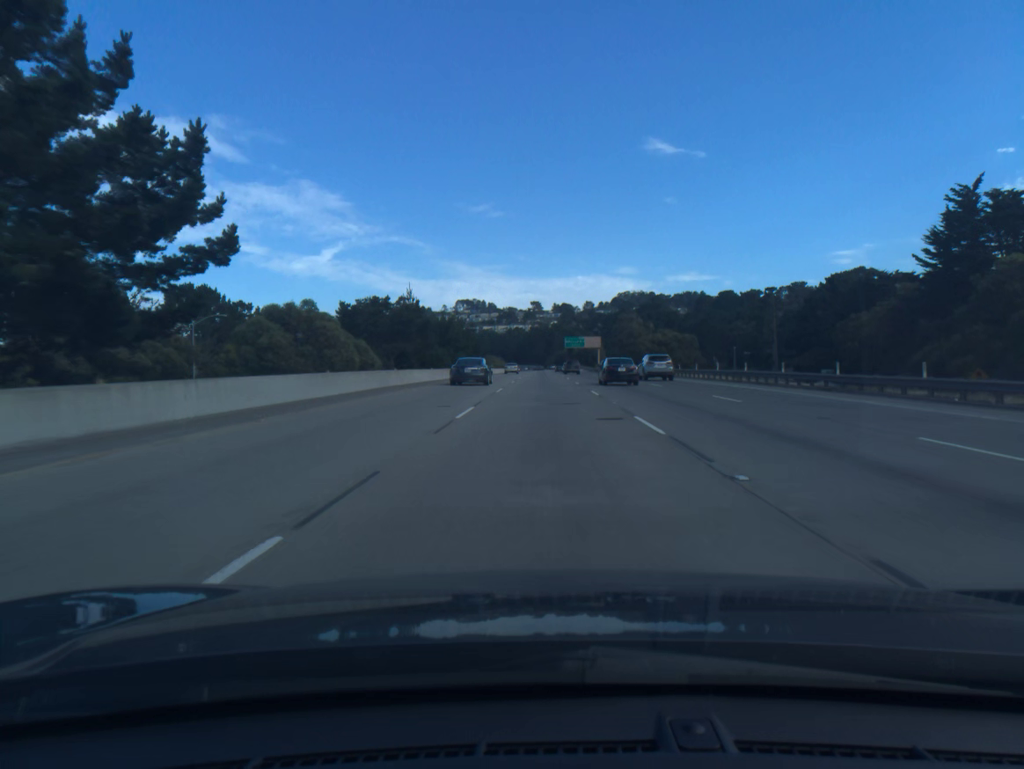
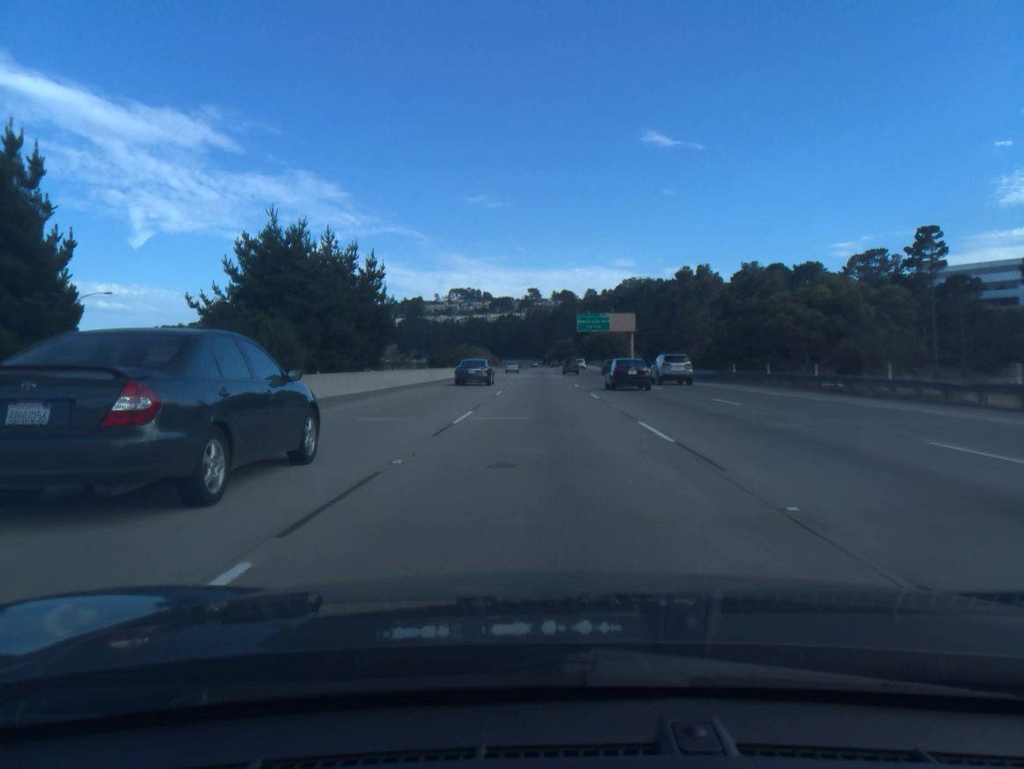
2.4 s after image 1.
(+0.1, +73.9) m; 0°
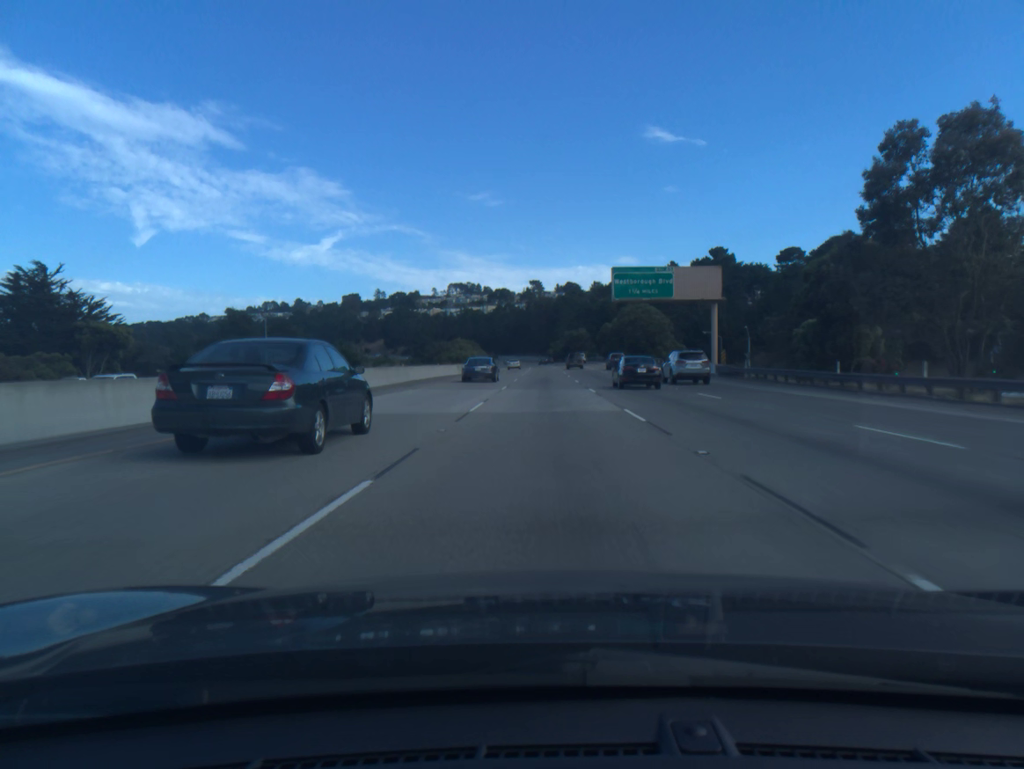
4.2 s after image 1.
(-0.1, +55.5) m; 0°
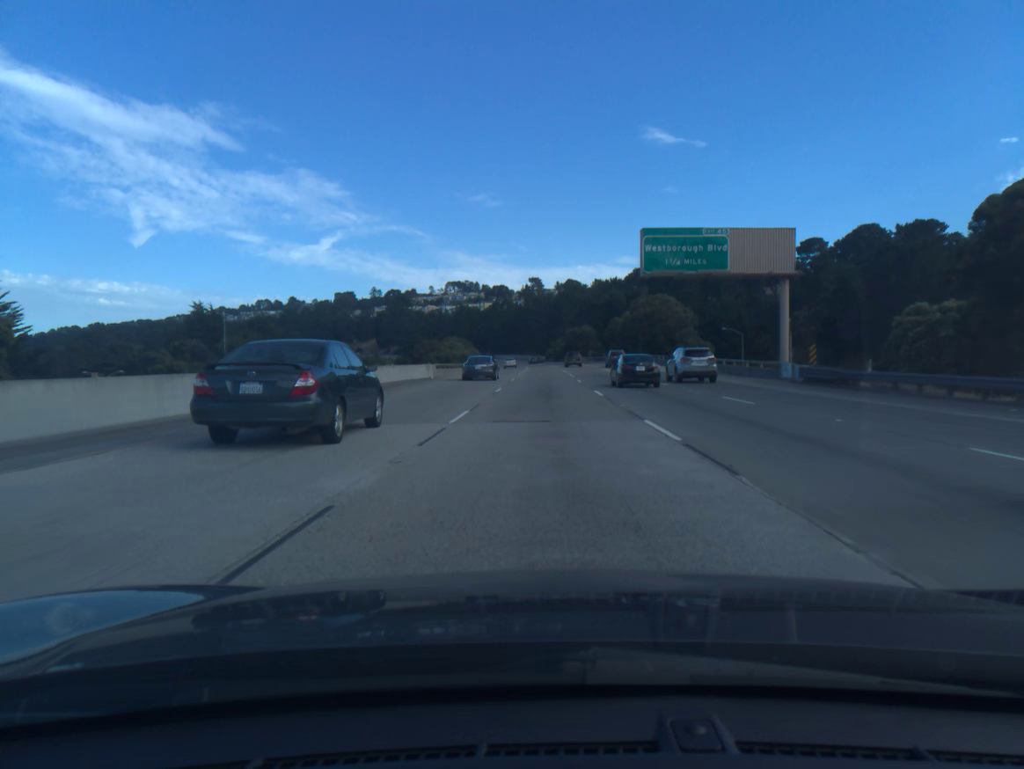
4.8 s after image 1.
(0.0, +18.5) m; 0°
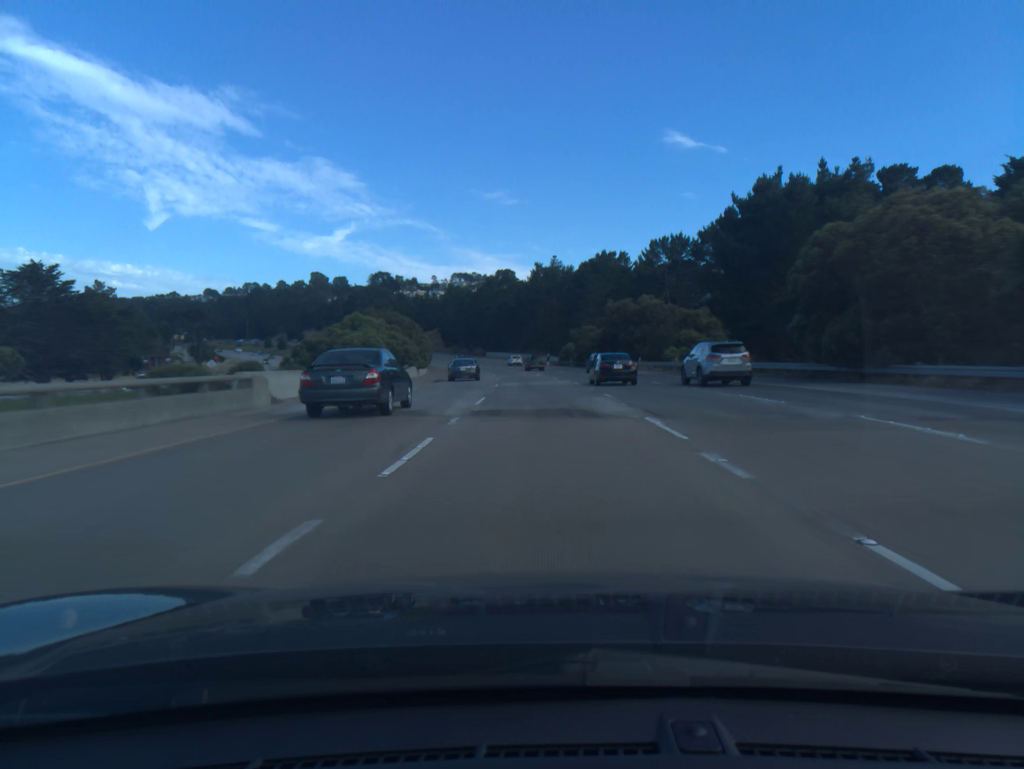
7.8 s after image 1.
(-0.2, +92.0) m; -1°
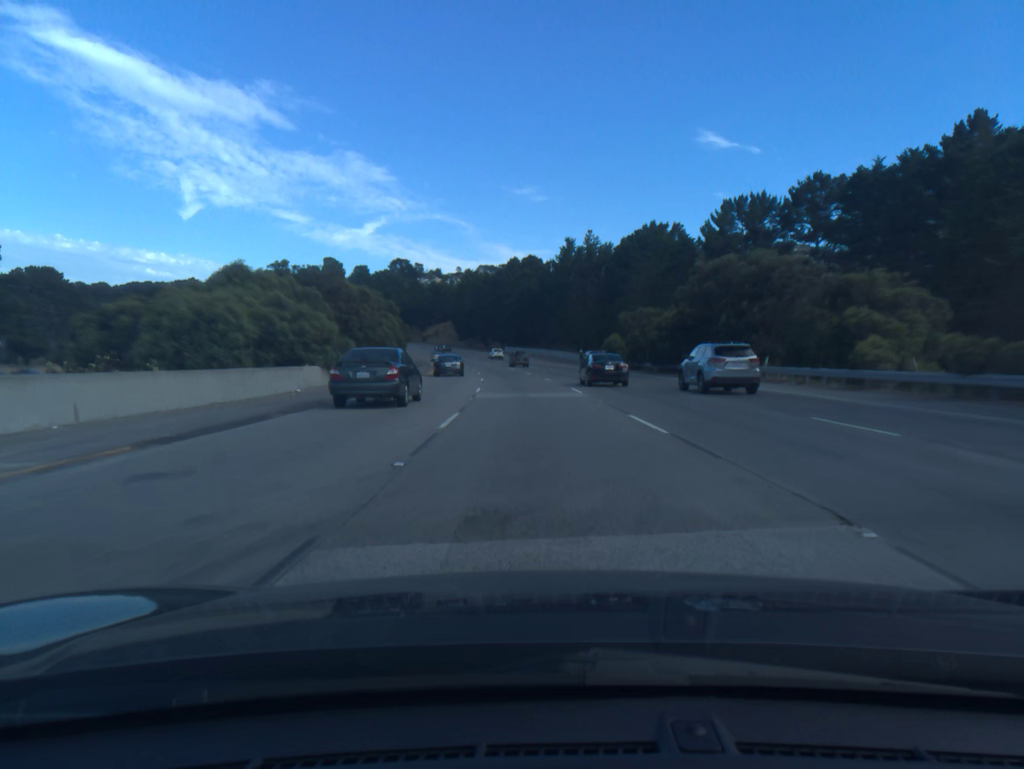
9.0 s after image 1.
(-0.5, +36.6) m; -2°
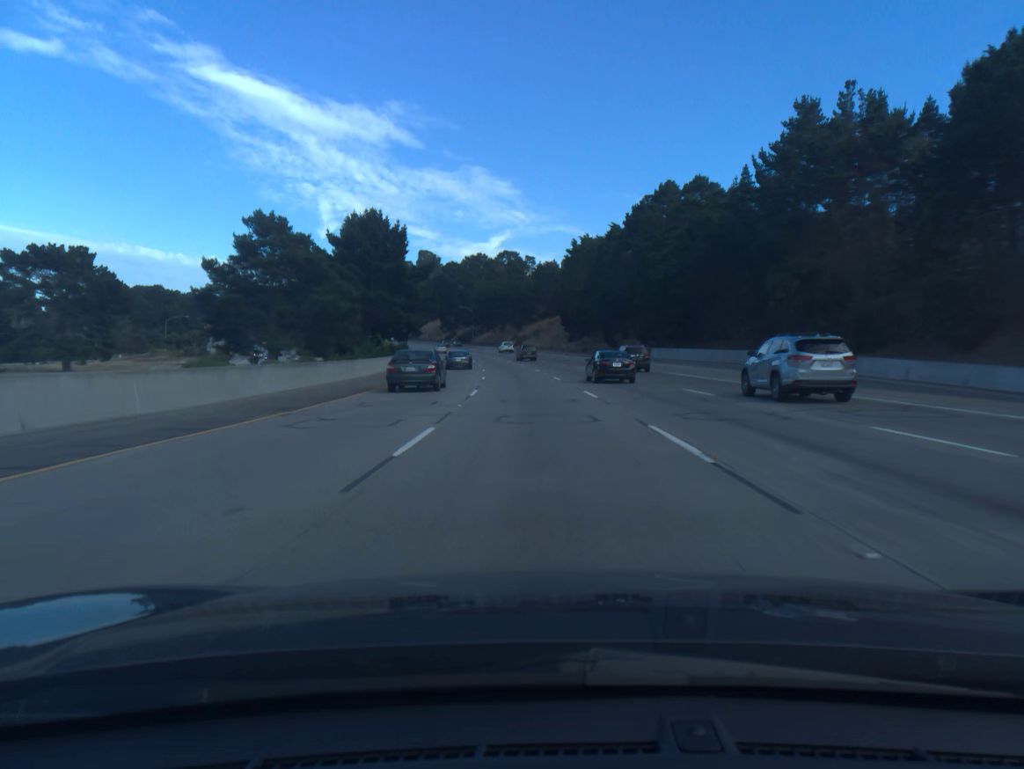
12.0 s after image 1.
(-6.7, +91.2) m; -9°
